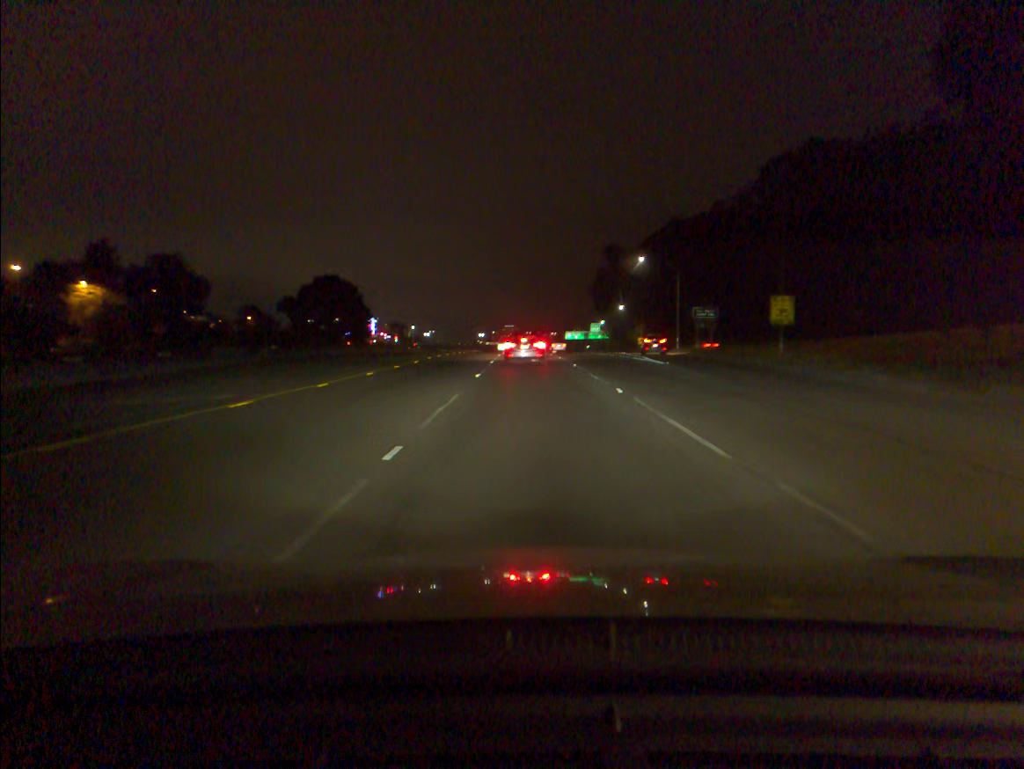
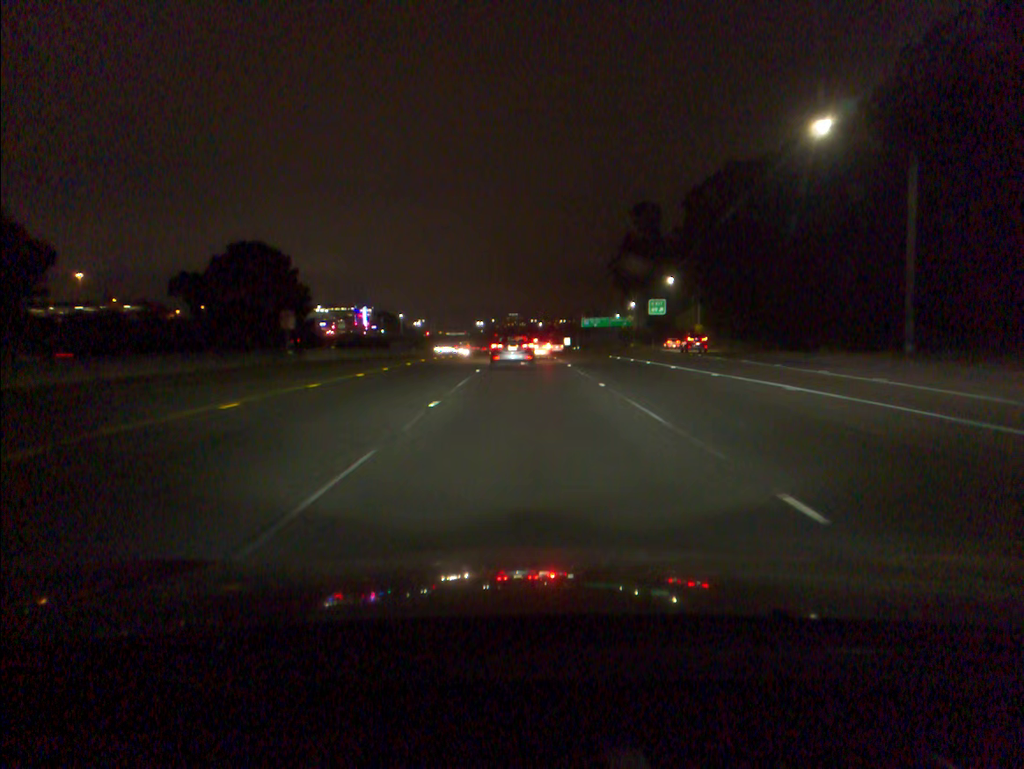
(+0.3, +54.5) m; 0°
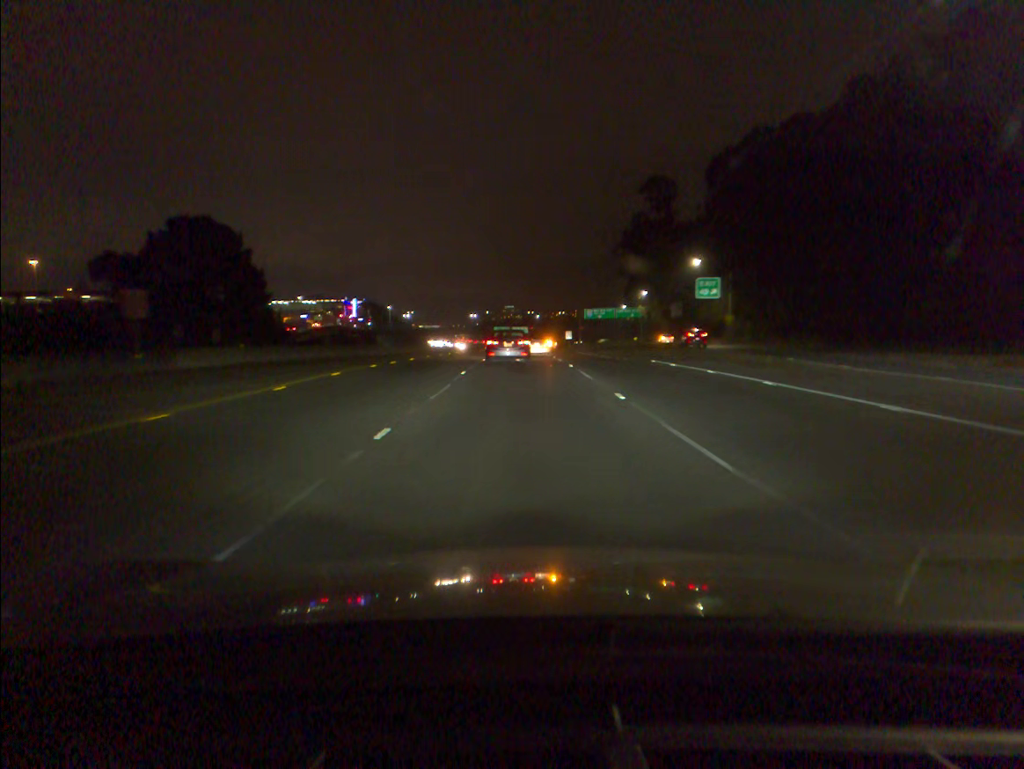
(+0.1, +19.5) m; 0°
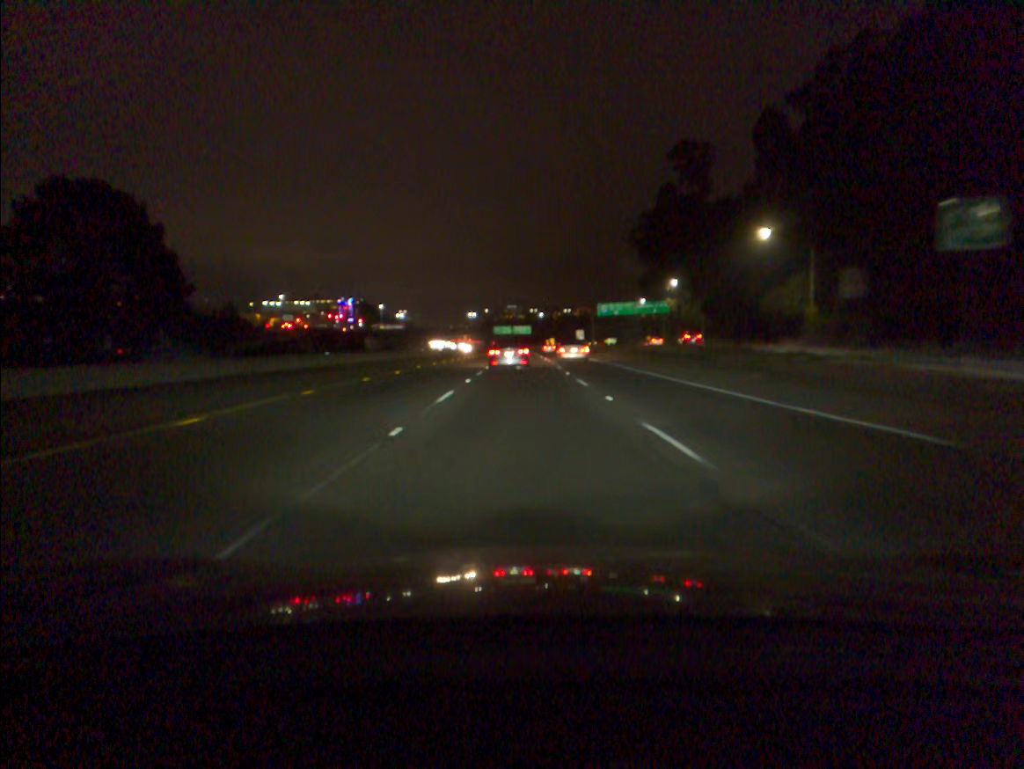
(0.0, +28.0) m; 0°
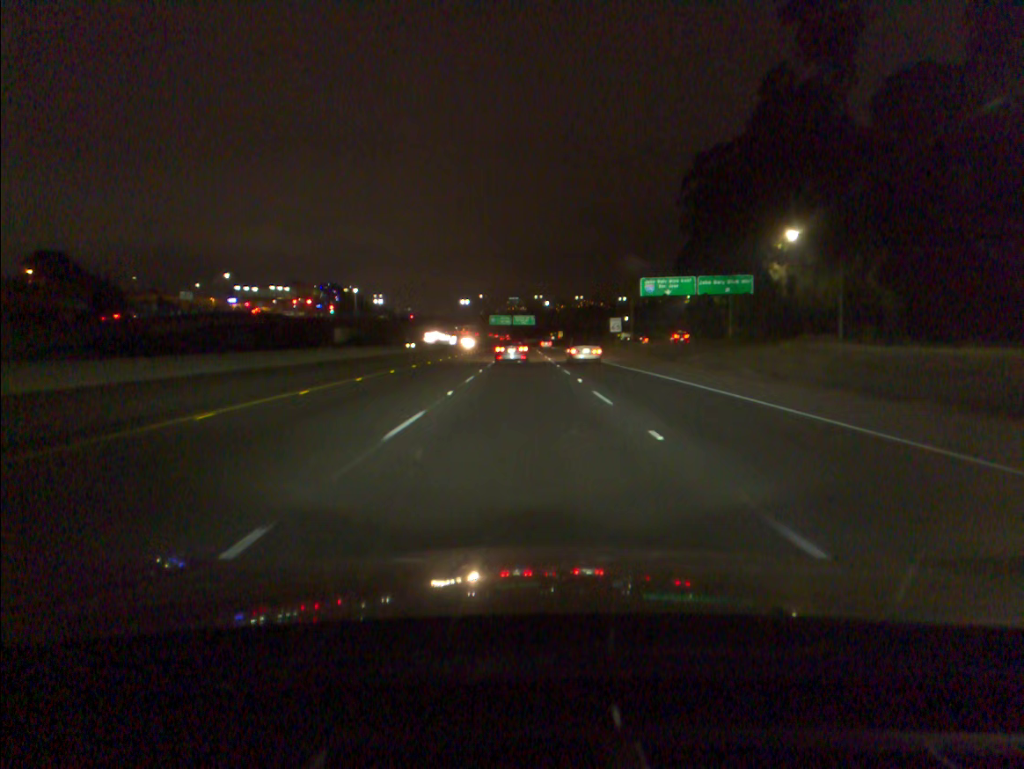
(-0.2, +50.4) m; 0°
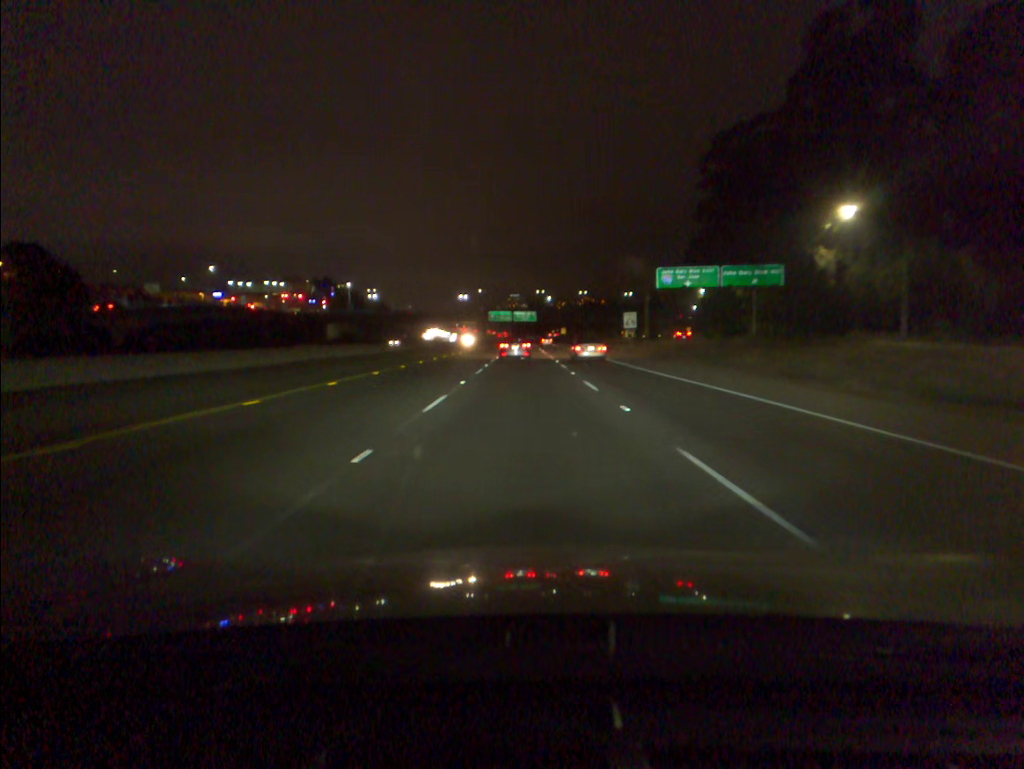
(0.0, +11.0) m; 0°
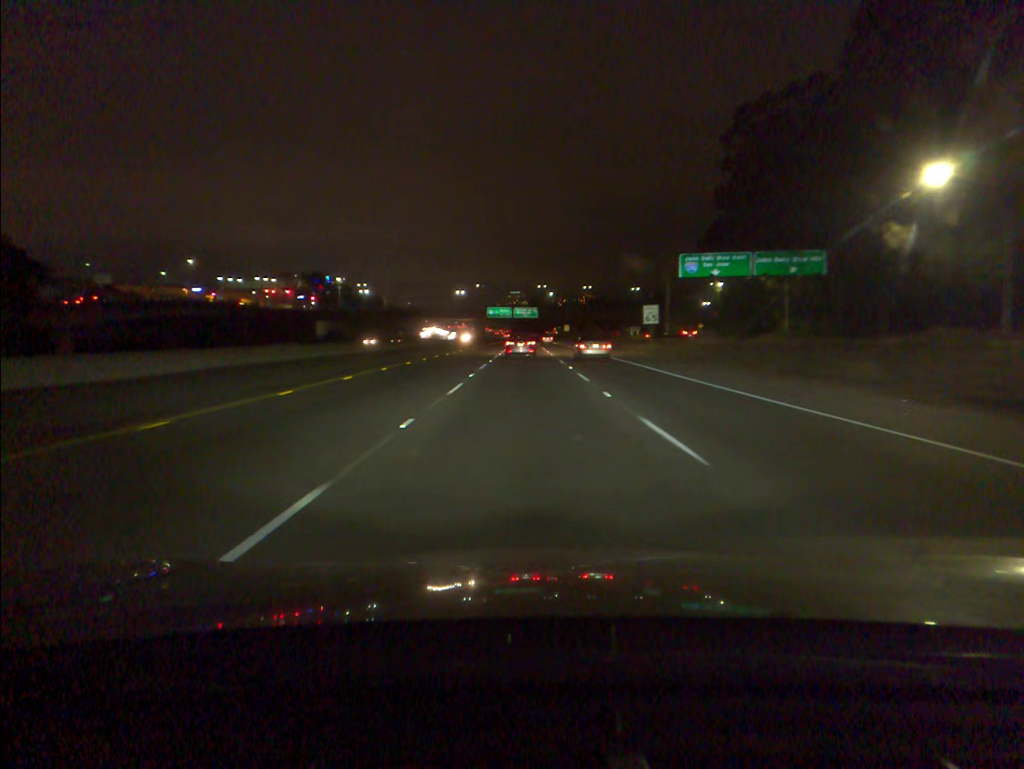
(0.0, +11.4) m; 0°
